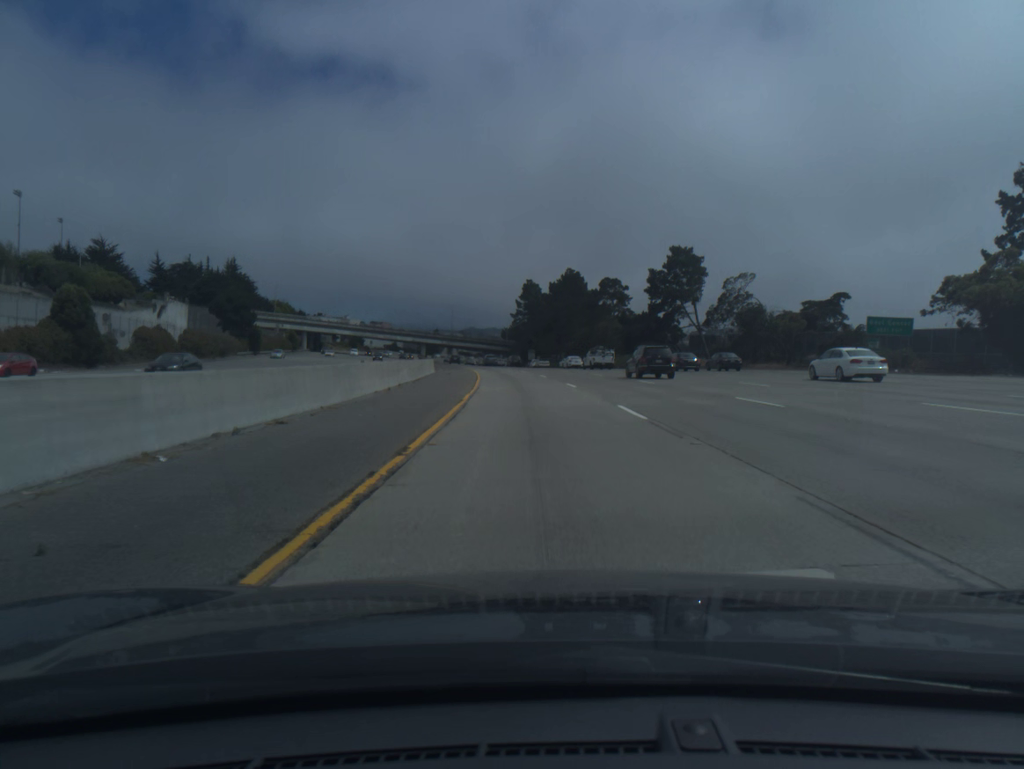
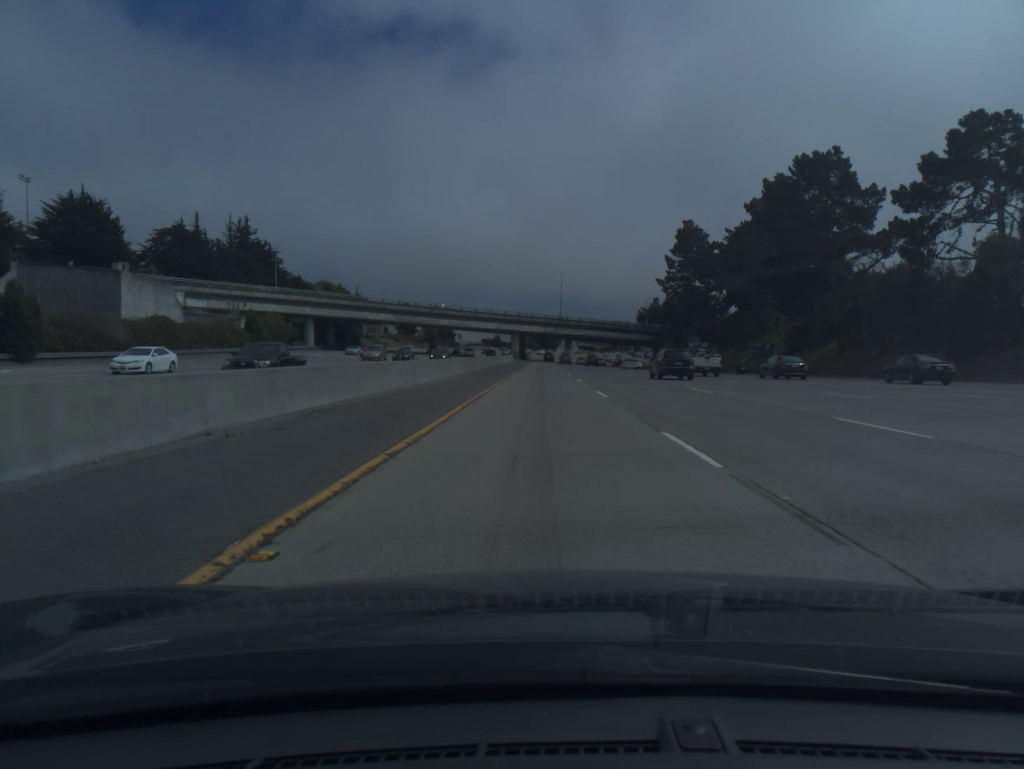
(-7.6, +93.3) m; -9°
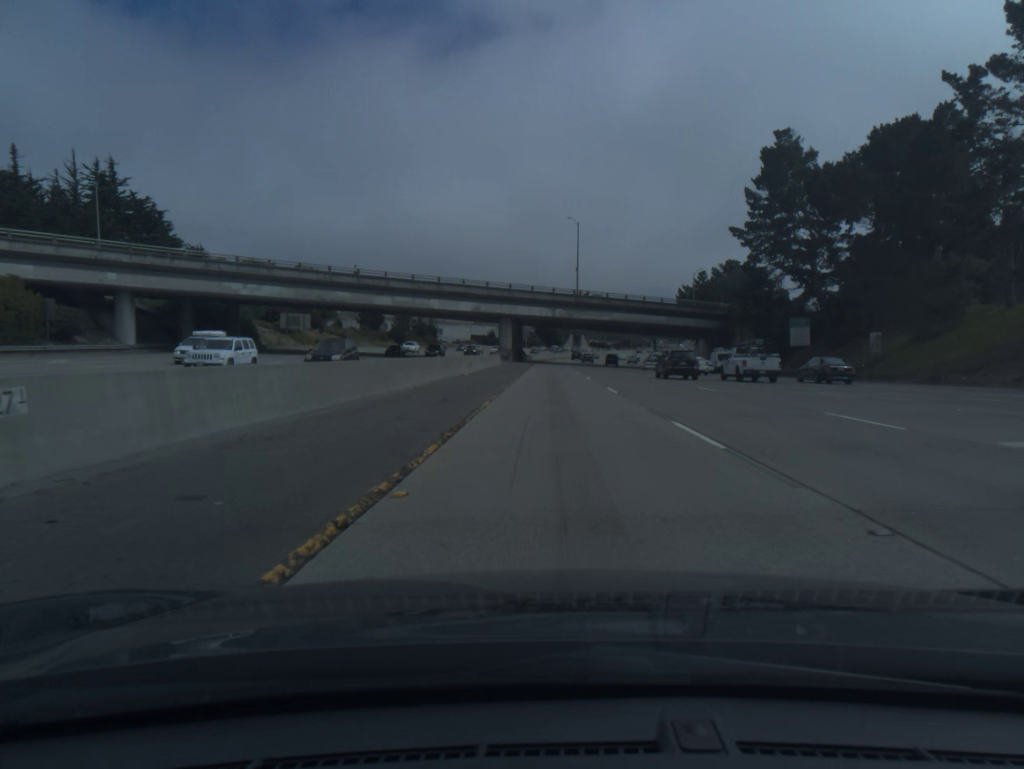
(-0.5, +56.4) m; 0°
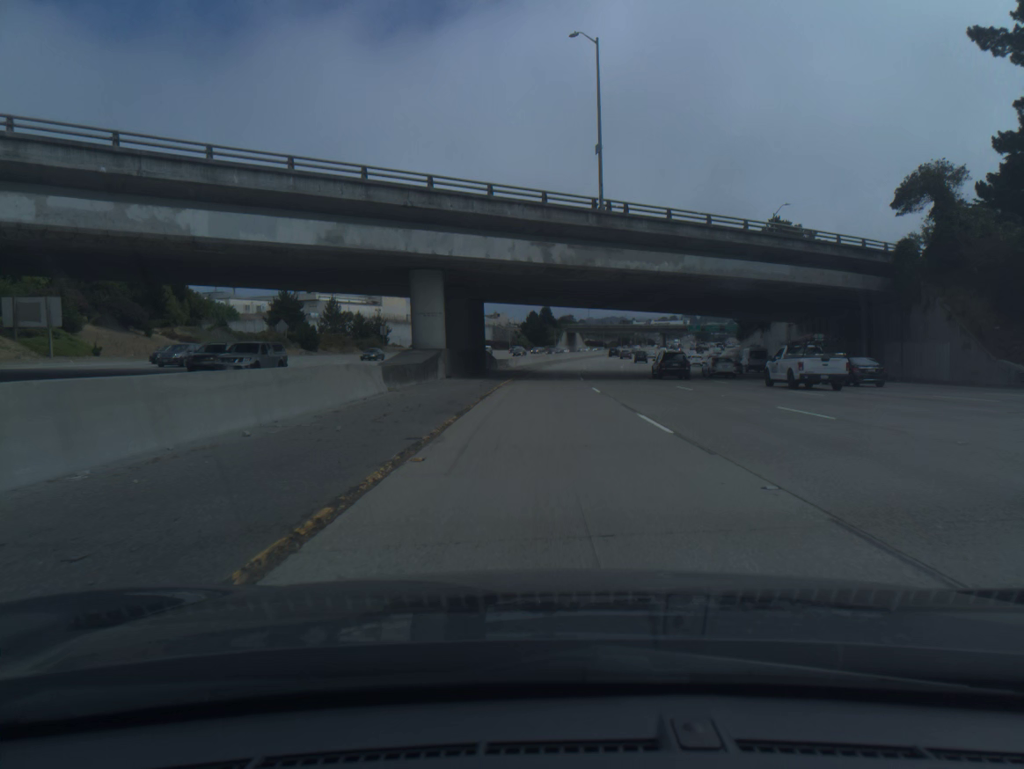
(+0.5, +56.2) m; +1°
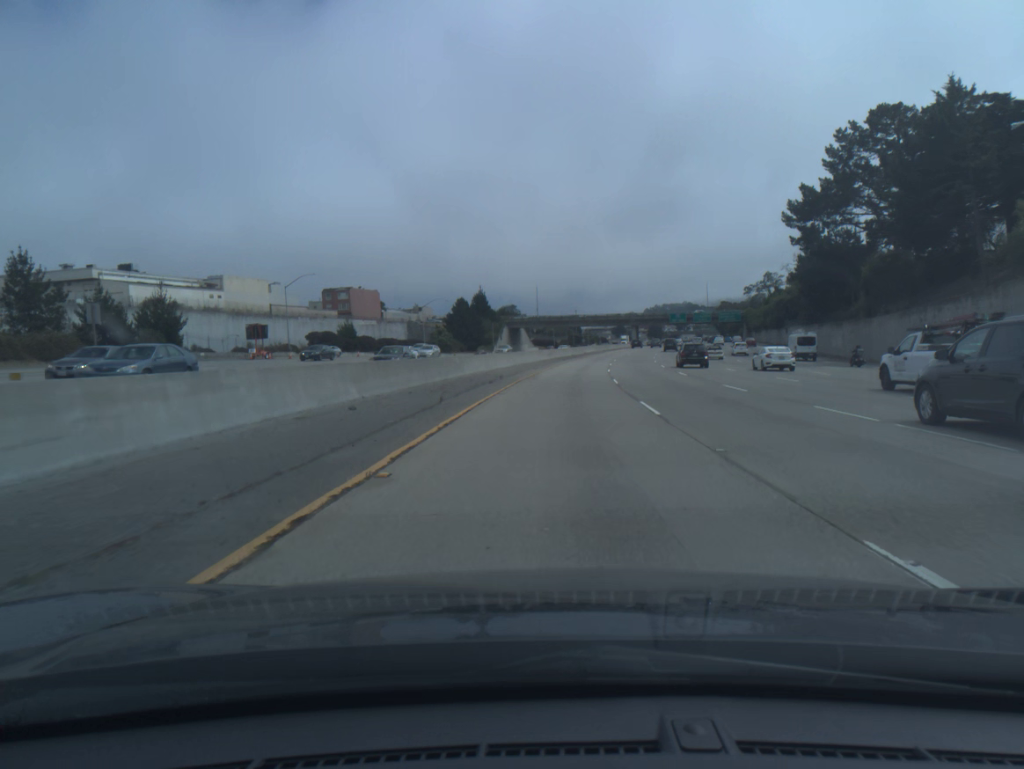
(+1.8, +74.5) m; +4°
